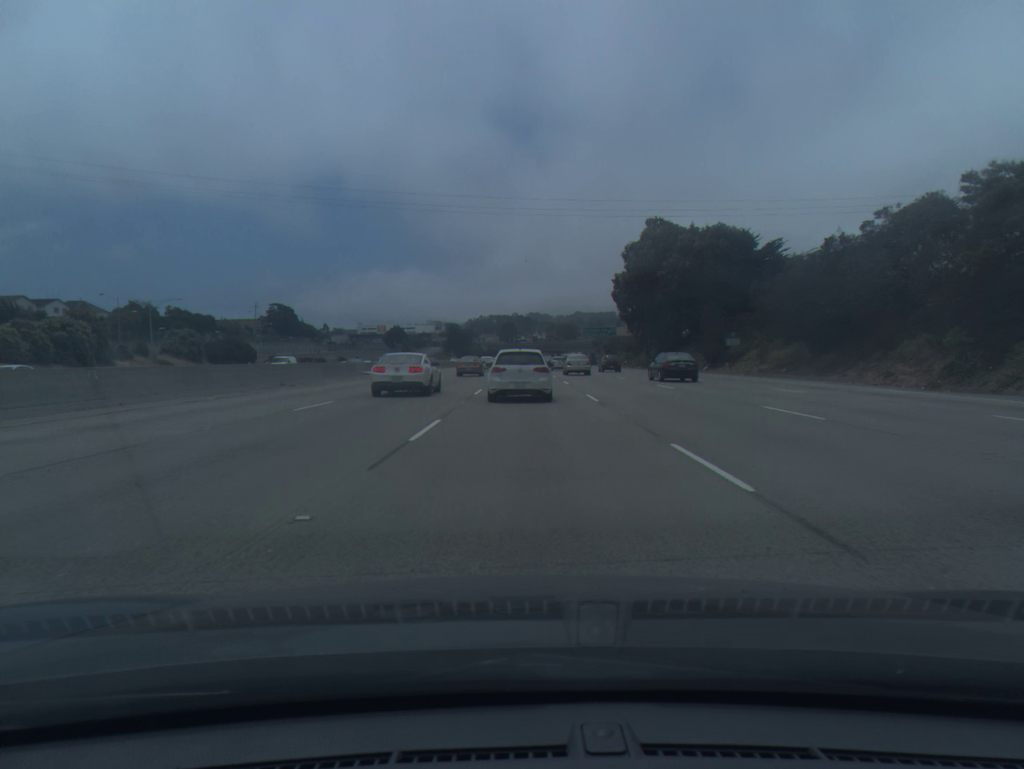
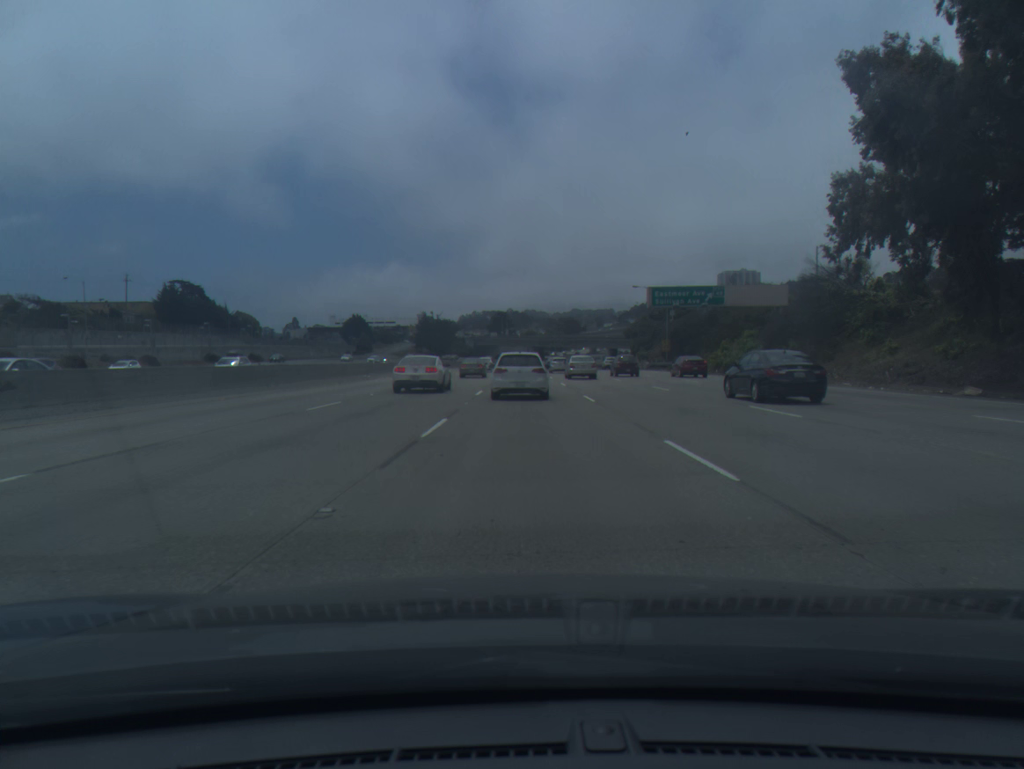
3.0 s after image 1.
(+0.2, +87.0) m; 0°
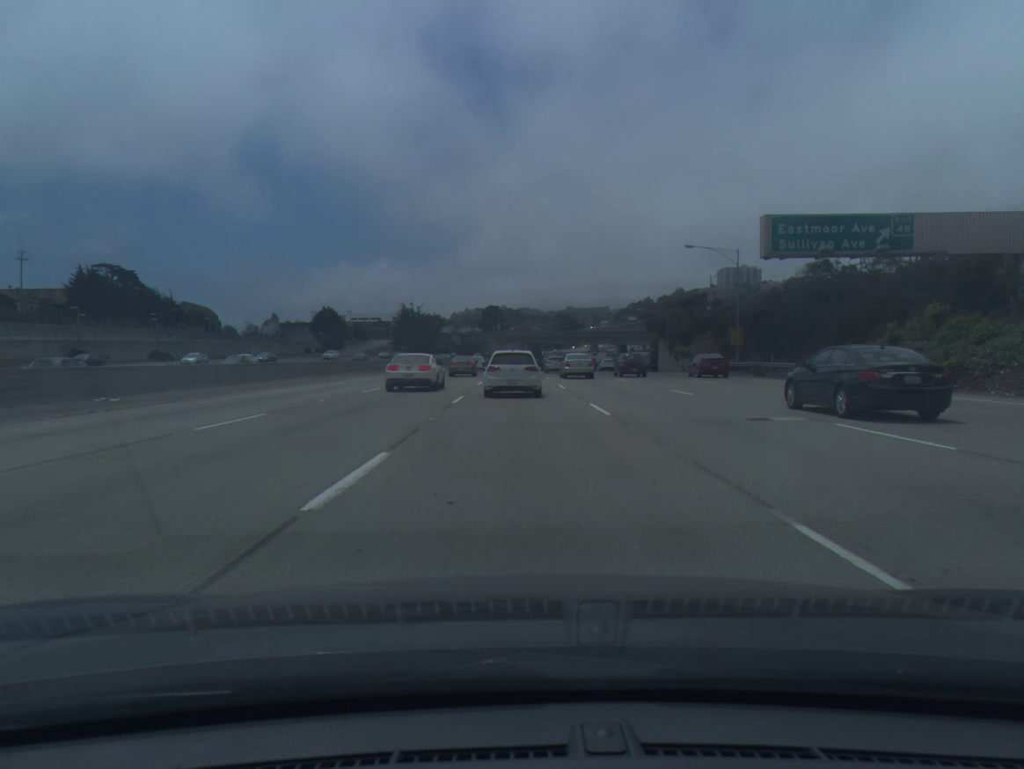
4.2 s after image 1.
(+0.1, +35.4) m; 0°
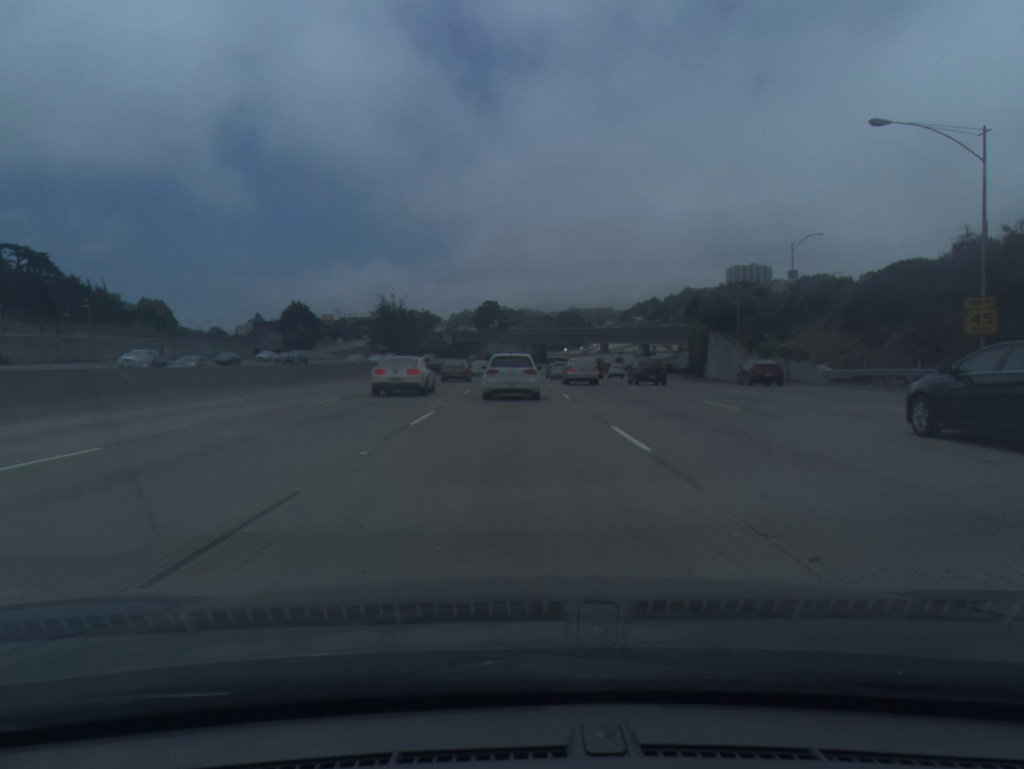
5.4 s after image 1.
(0.0, +35.3) m; 0°
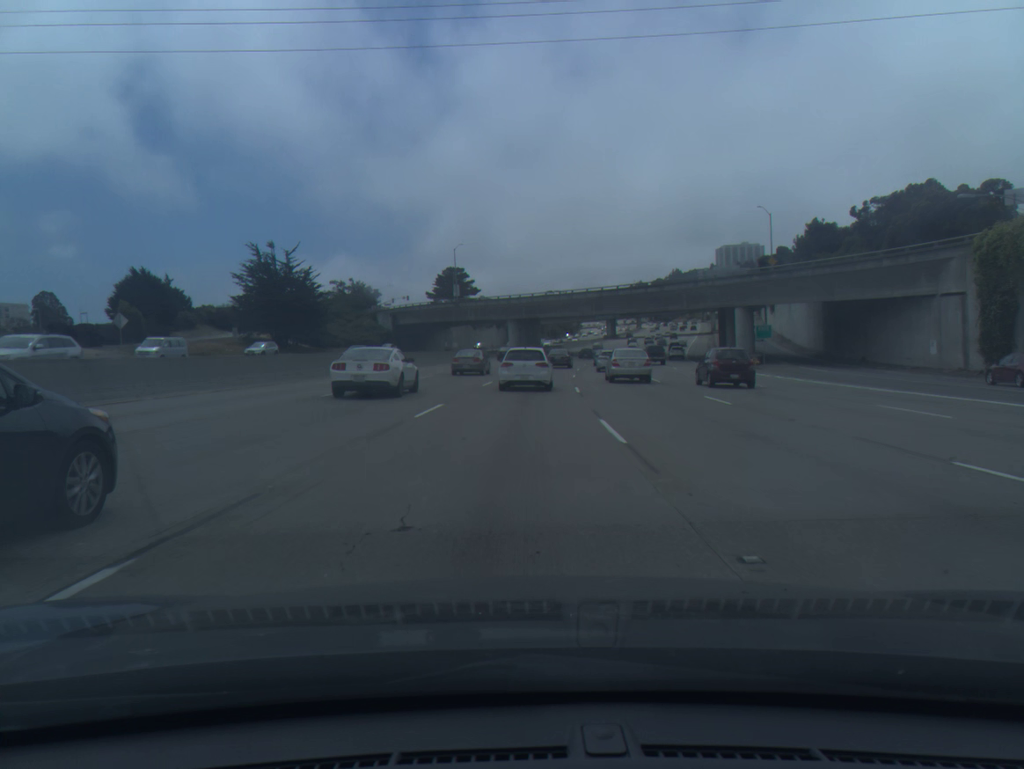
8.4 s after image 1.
(+0.3, +87.2) m; +1°
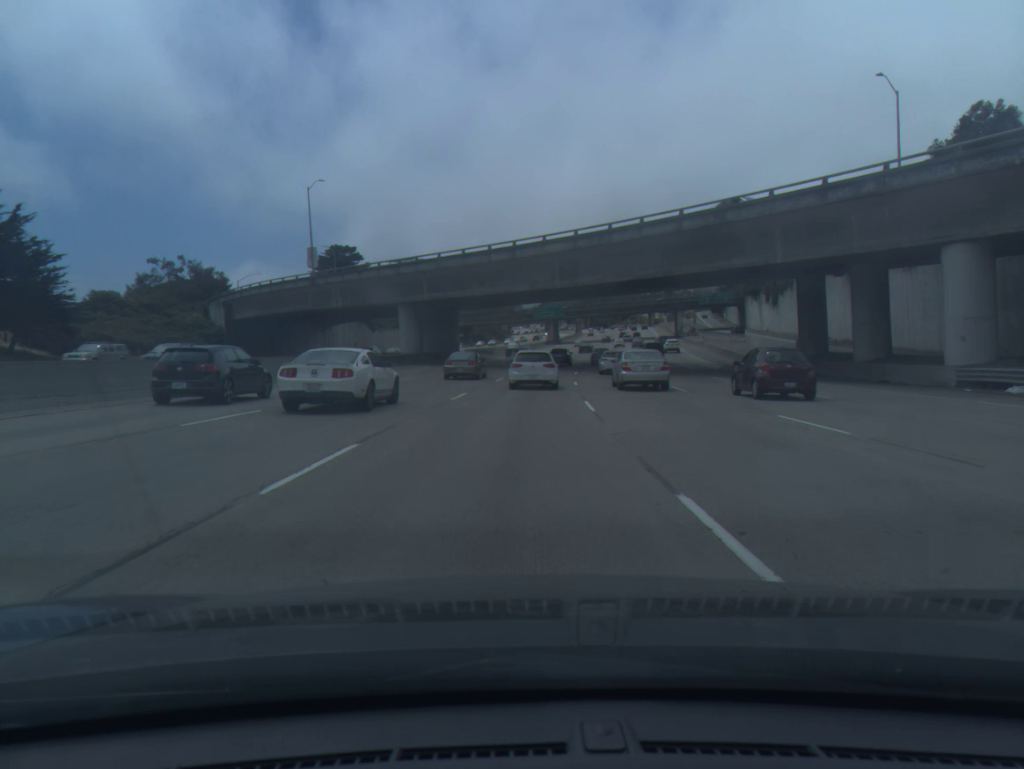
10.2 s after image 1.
(+2.3, +51.9) m; +5°
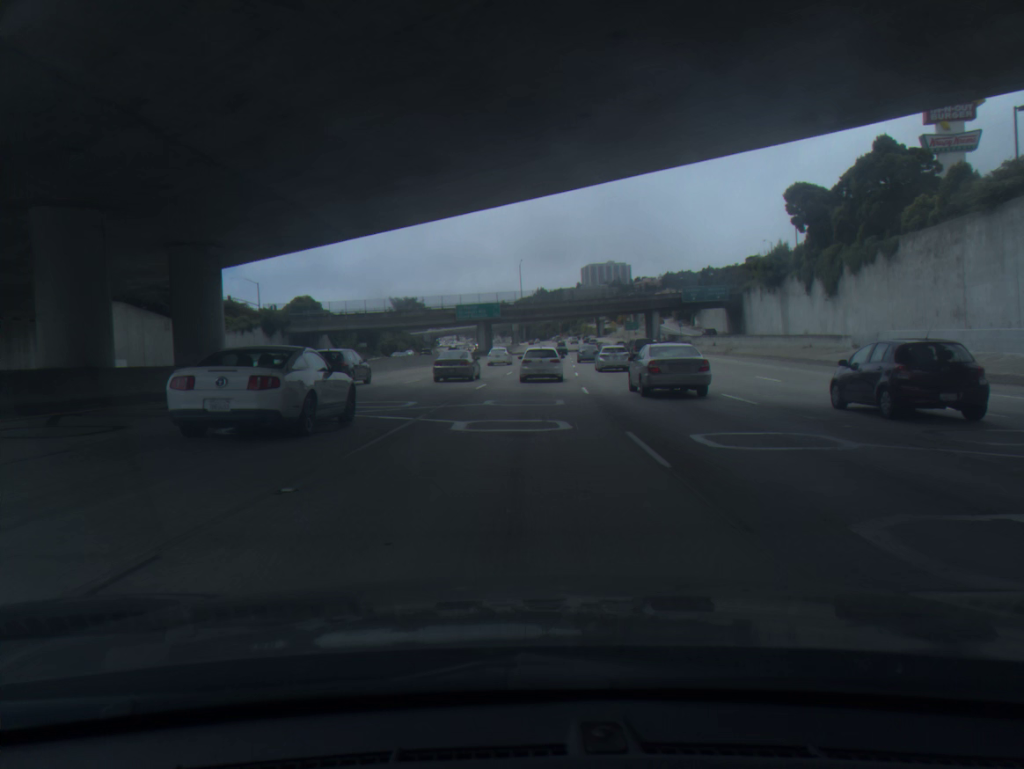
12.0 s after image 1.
(+2.4, +53.0) m; +5°
